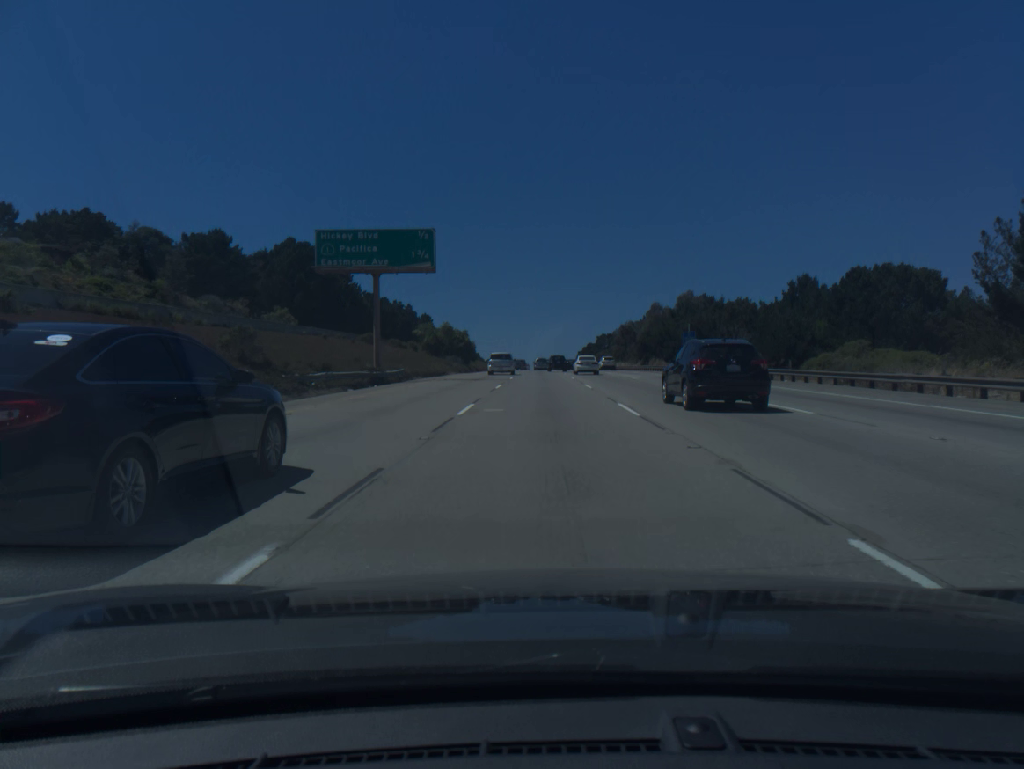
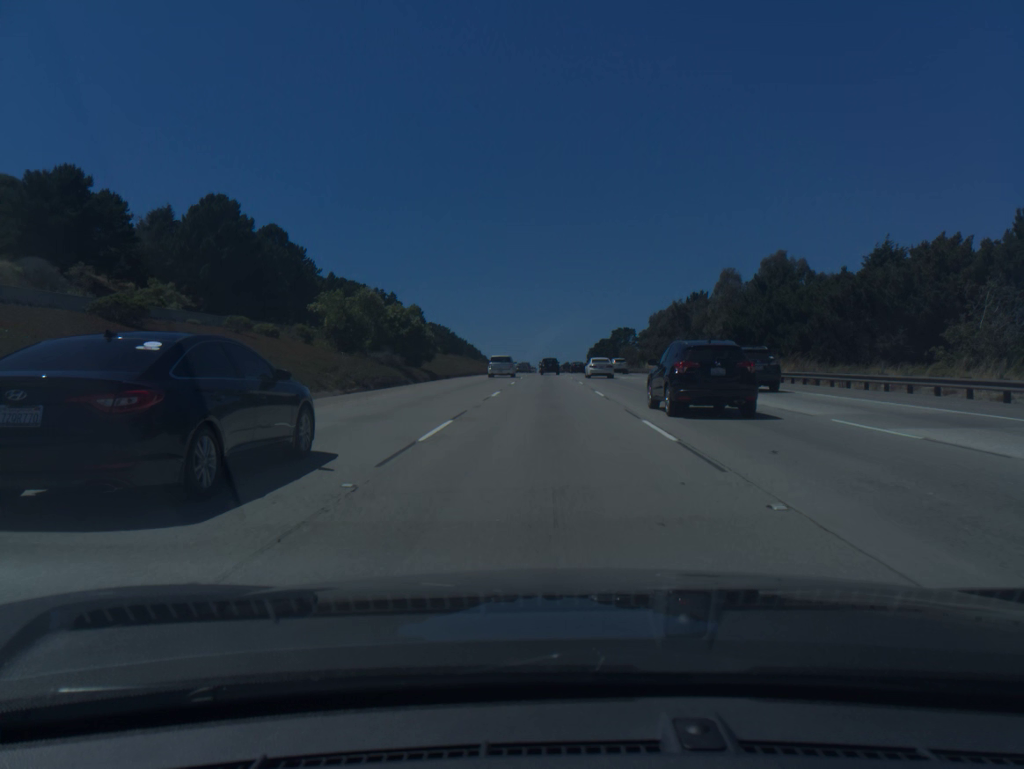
(-0.2, +48.5) m; 0°
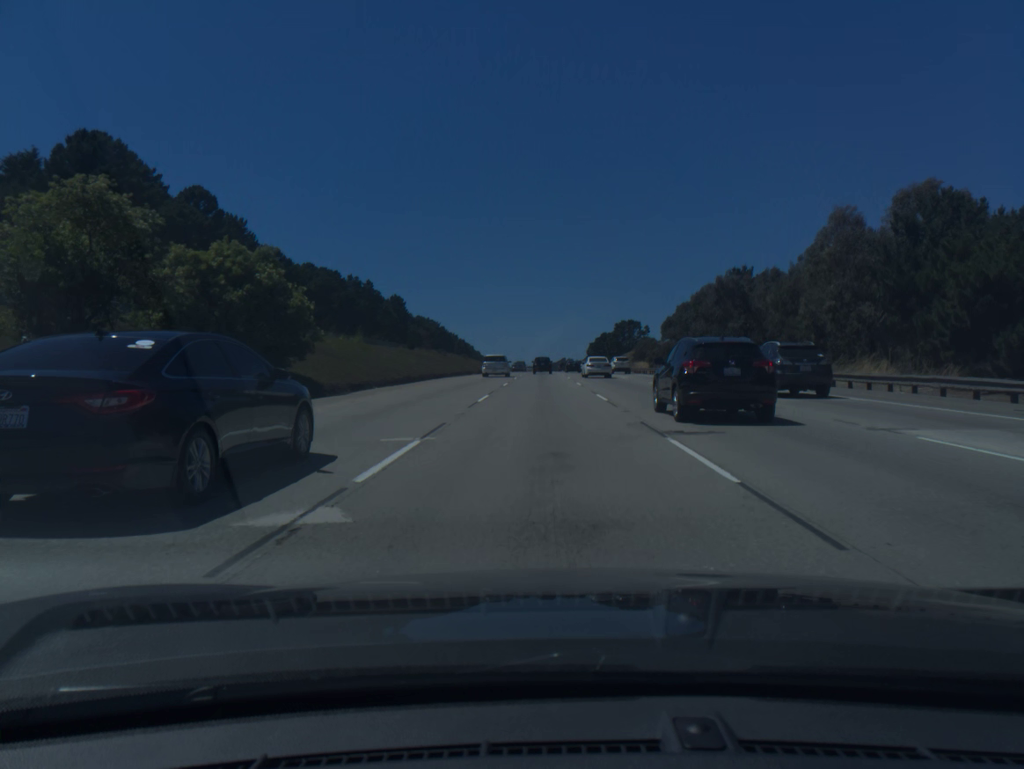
(+0.1, +32.8) m; 0°
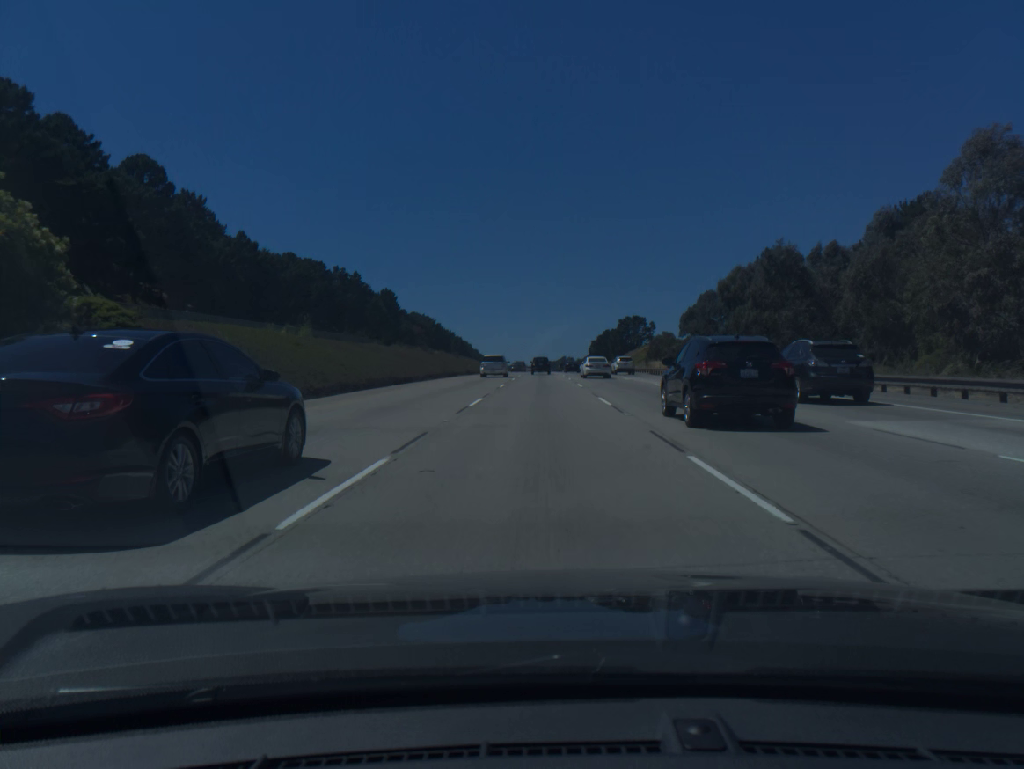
(0.0, +16.6) m; 0°
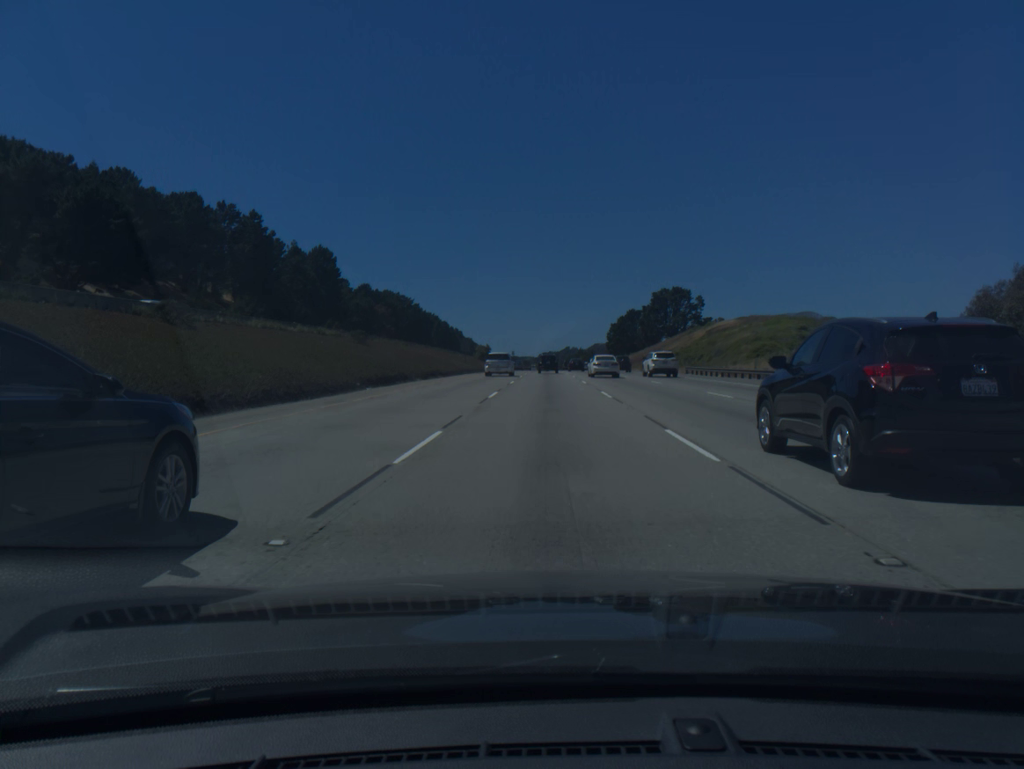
(-0.5, +84.0) m; 0°
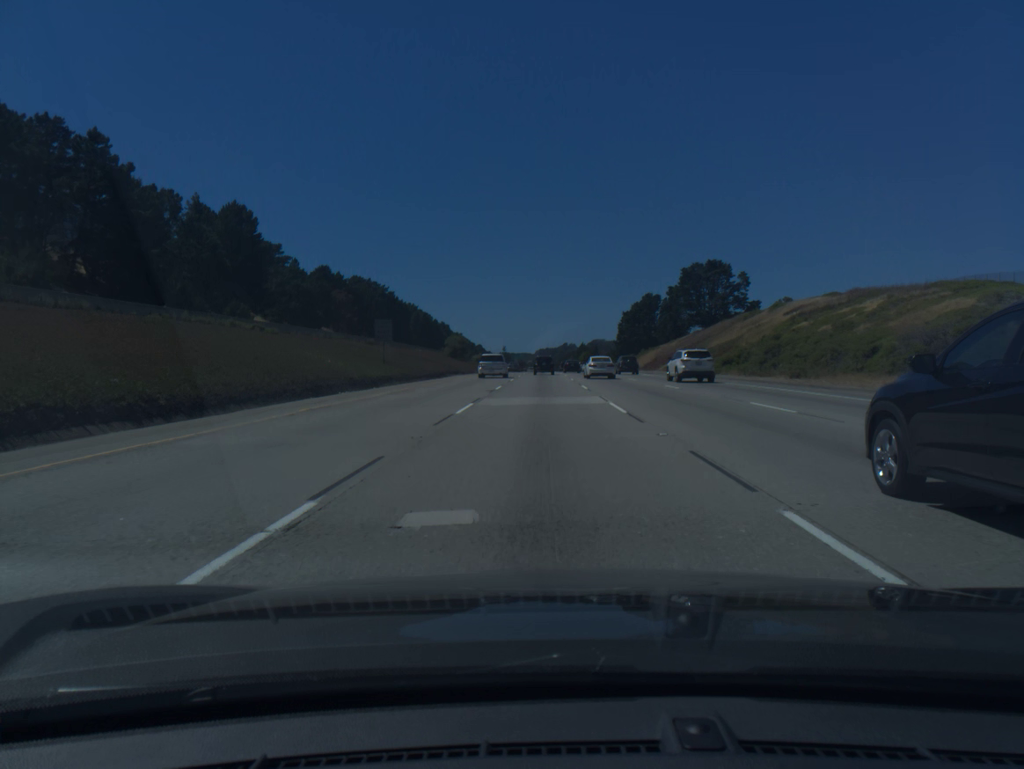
(+0.2, +50.5) m; 0°
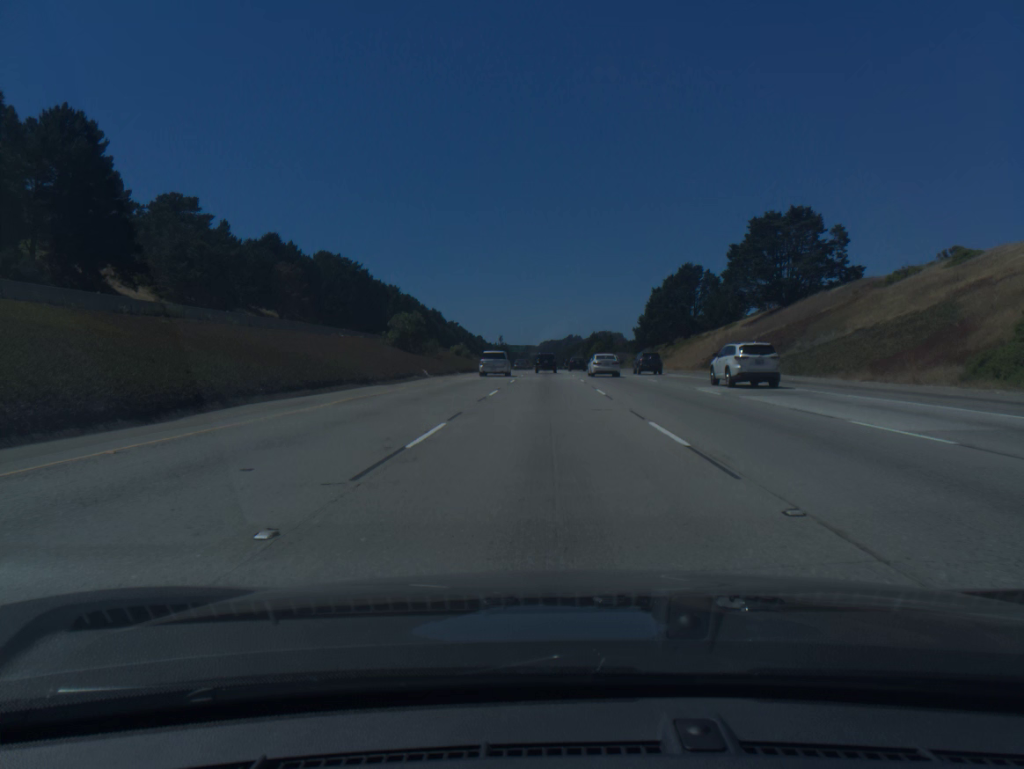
(-0.2, +50.5) m; 0°
